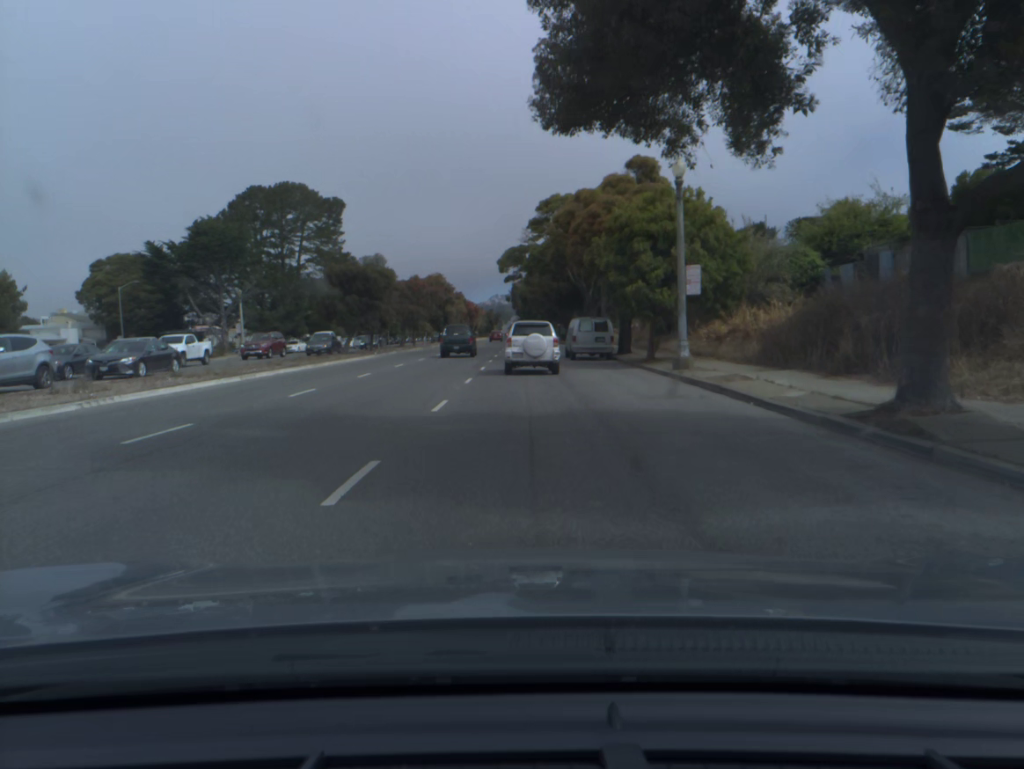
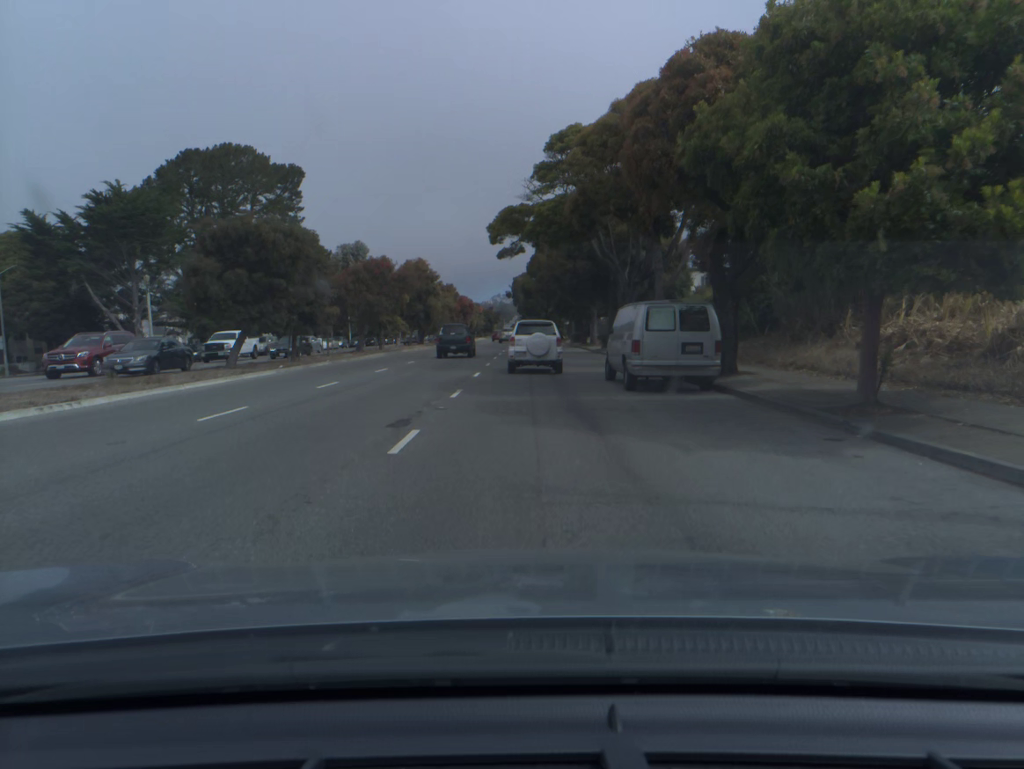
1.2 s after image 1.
(-0.1, +19.8) m; 0°
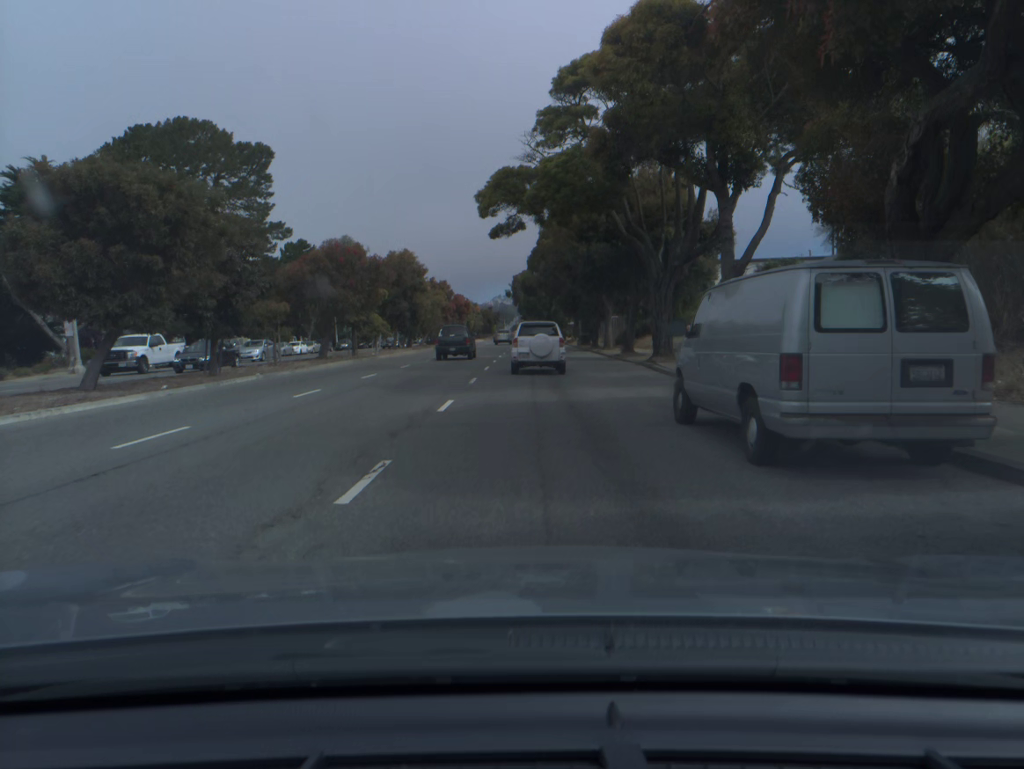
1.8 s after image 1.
(0.0, +10.0) m; 0°
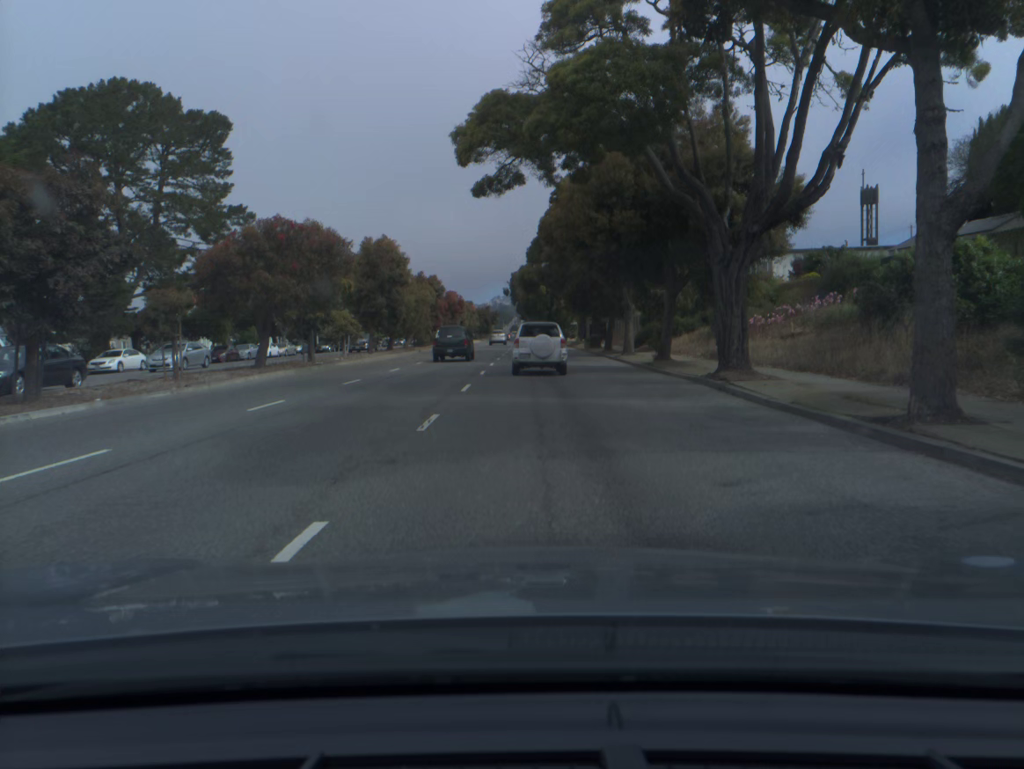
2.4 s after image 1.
(0.0, +10.1) m; 0°
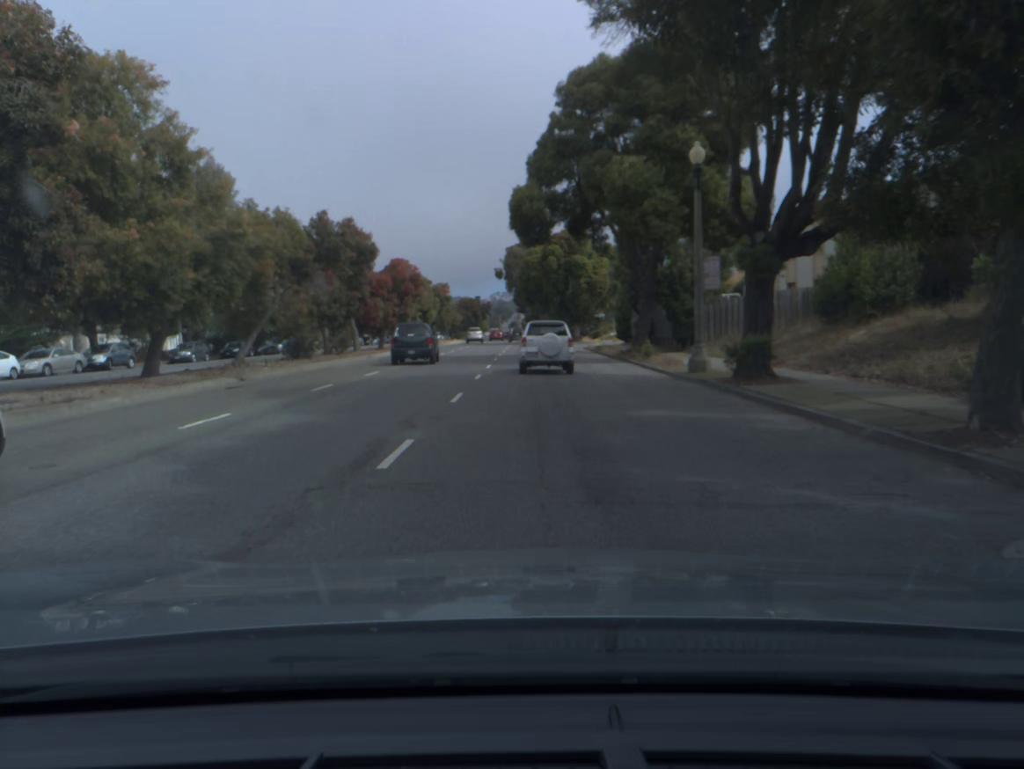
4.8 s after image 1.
(+0.1, +40.1) m; 0°
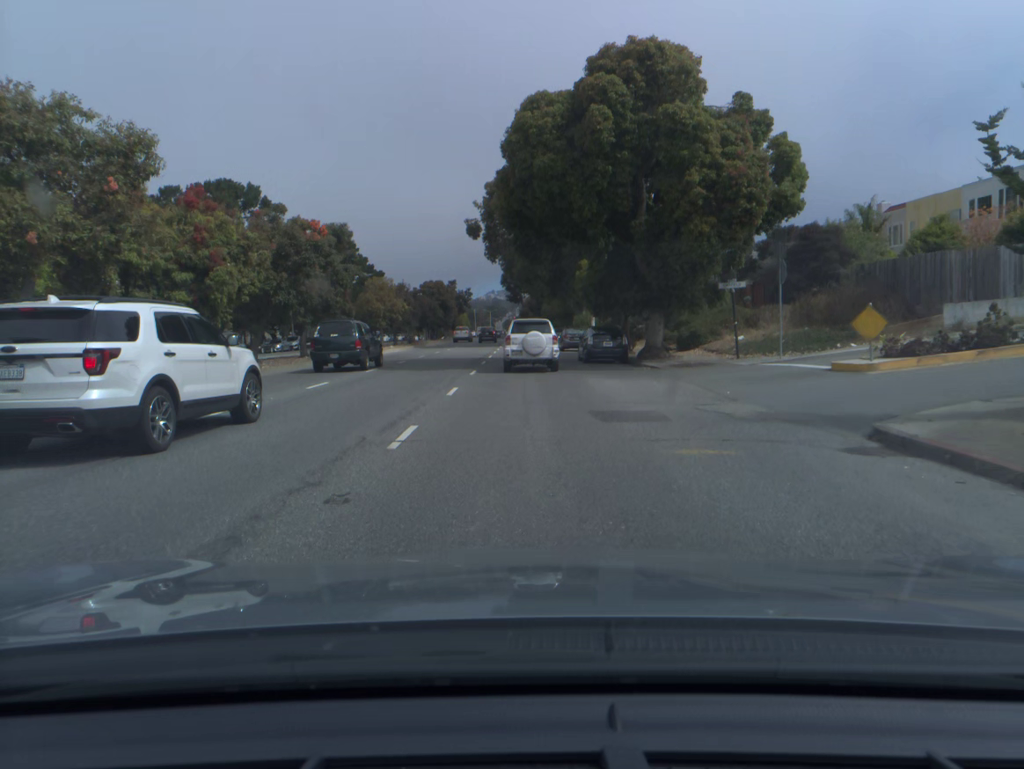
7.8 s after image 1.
(+0.1, +50.3) m; 0°
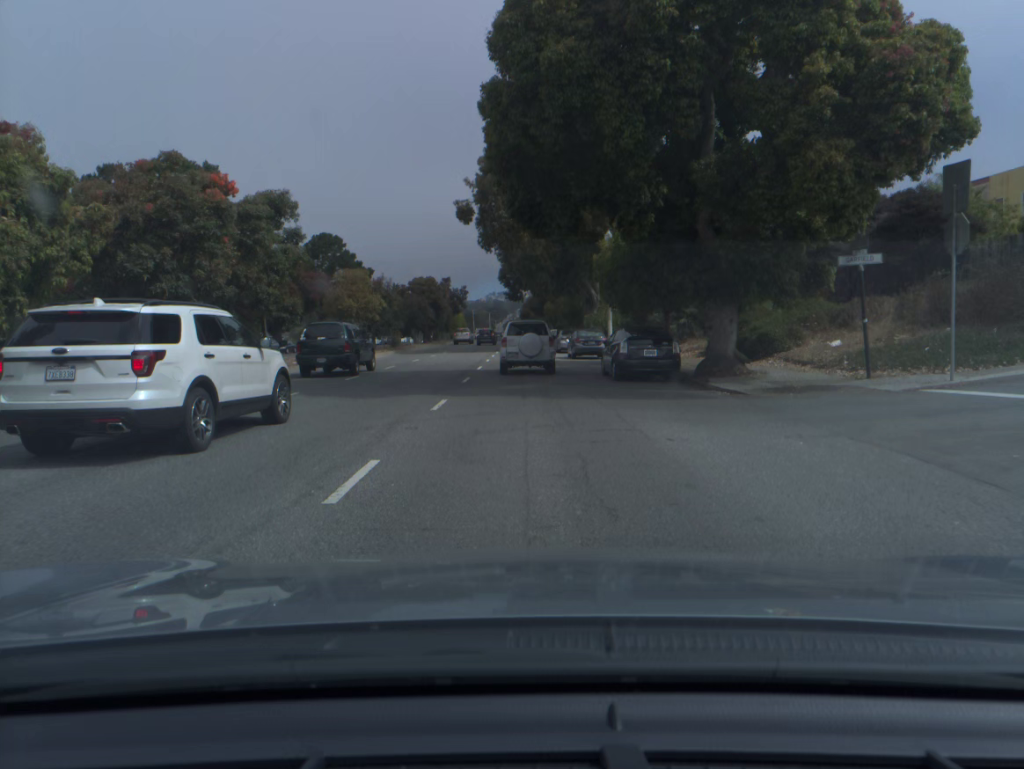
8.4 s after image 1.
(0.0, +10.2) m; 0°
